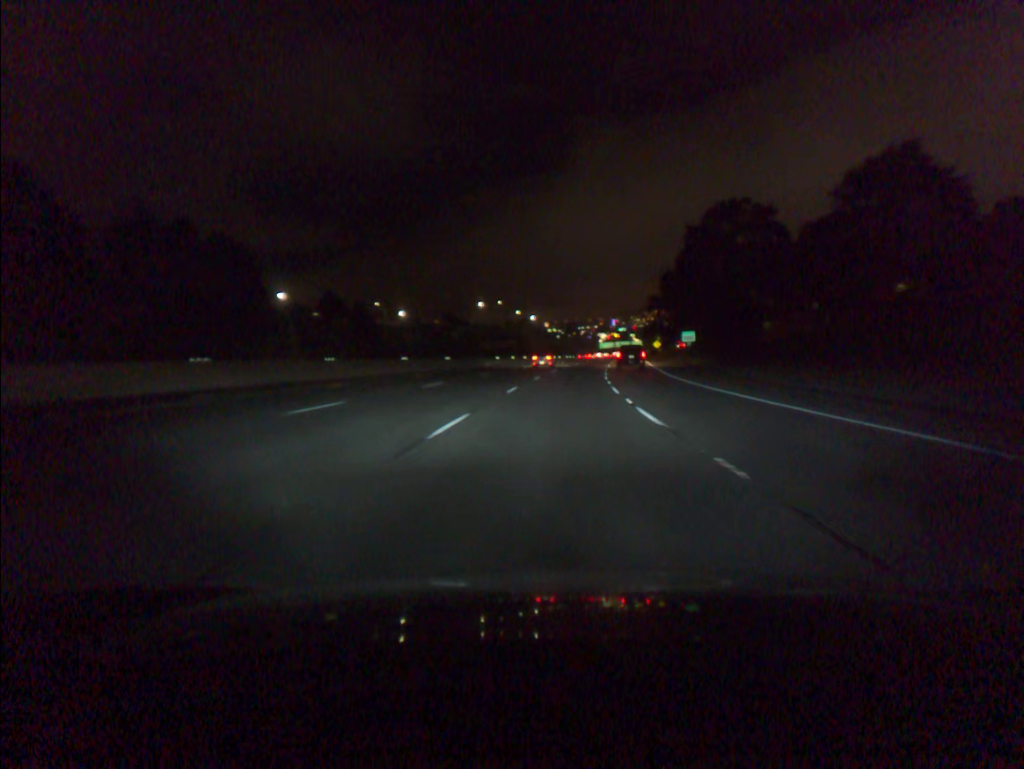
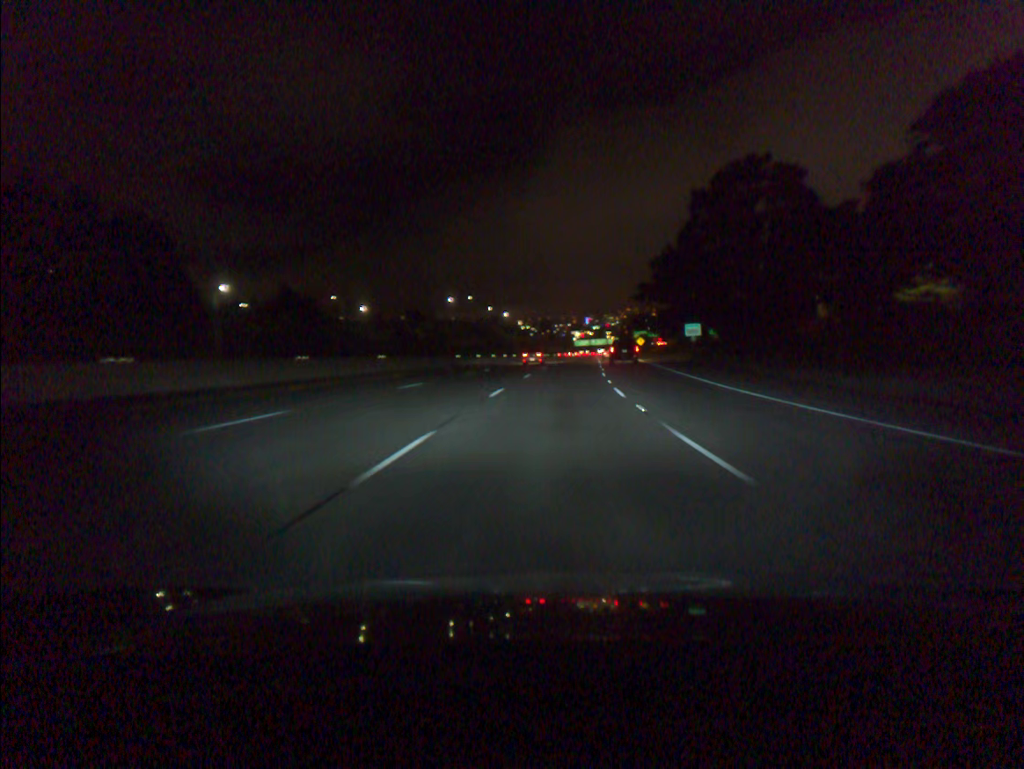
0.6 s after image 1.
(+0.3, +18.3) m; +2°
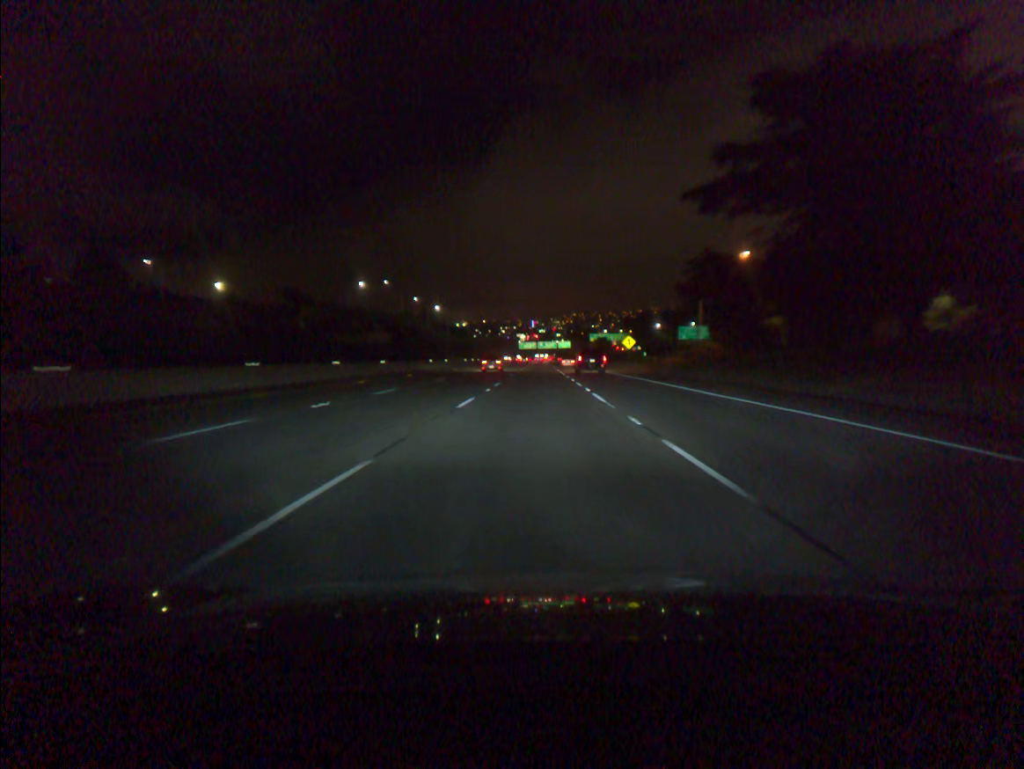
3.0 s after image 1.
(+3.7, +73.8) m; +4°
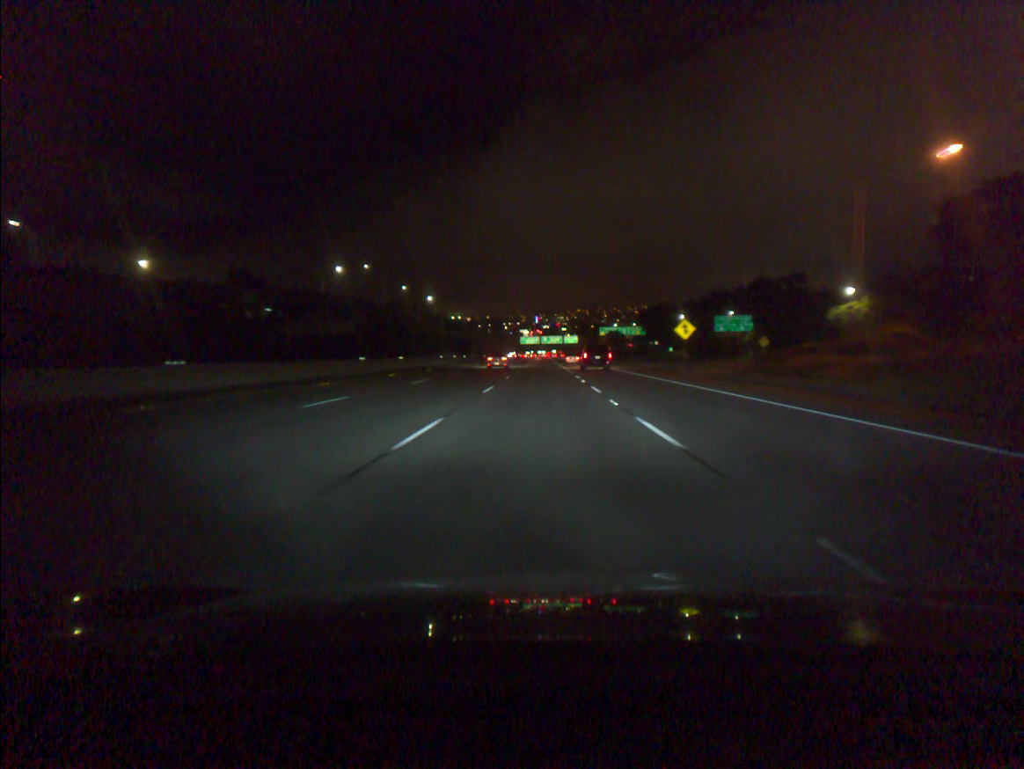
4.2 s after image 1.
(-0.1, +37.0) m; 0°
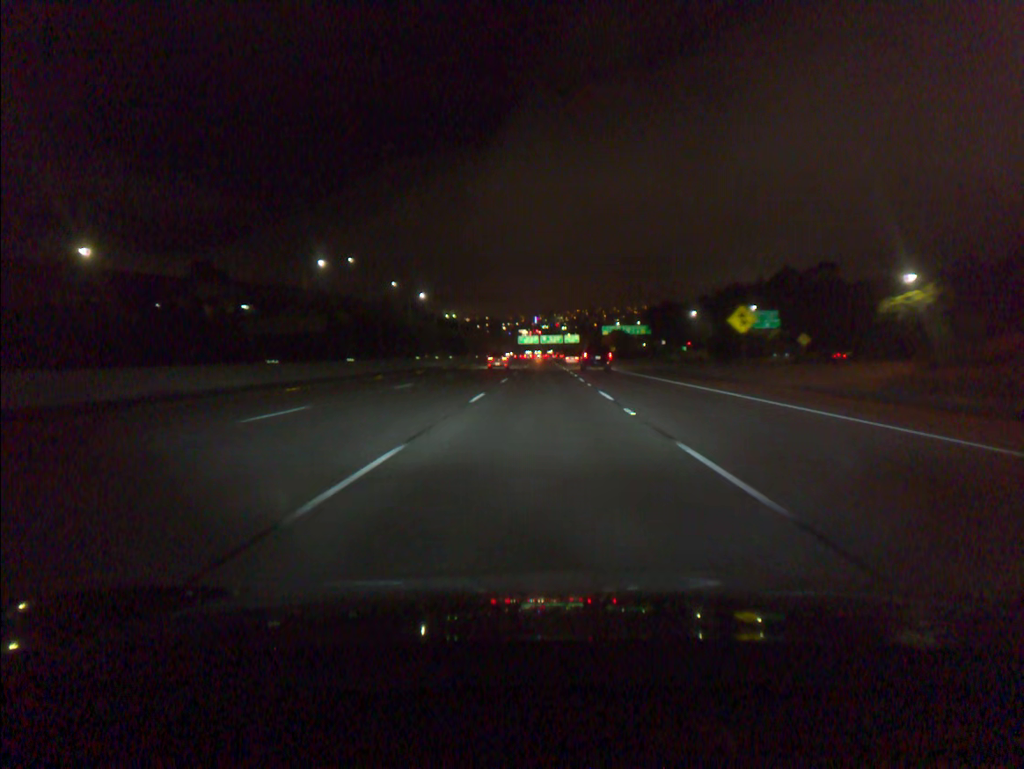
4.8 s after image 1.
(0.0, +18.5) m; 0°
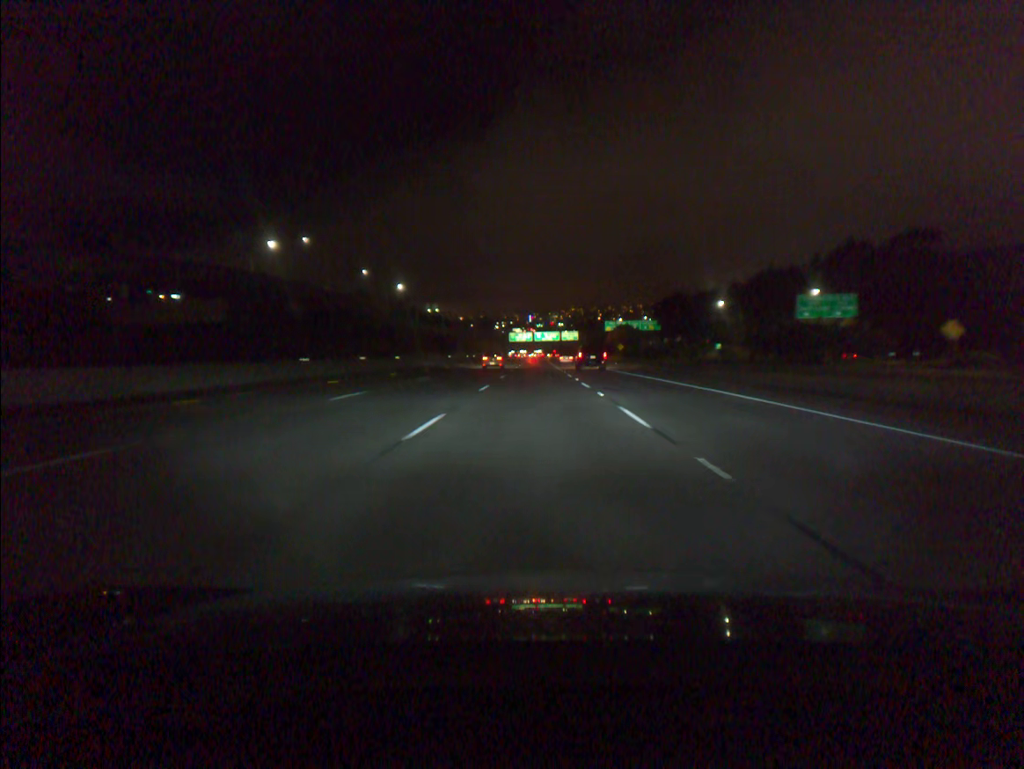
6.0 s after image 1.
(+0.1, +37.1) m; 0°
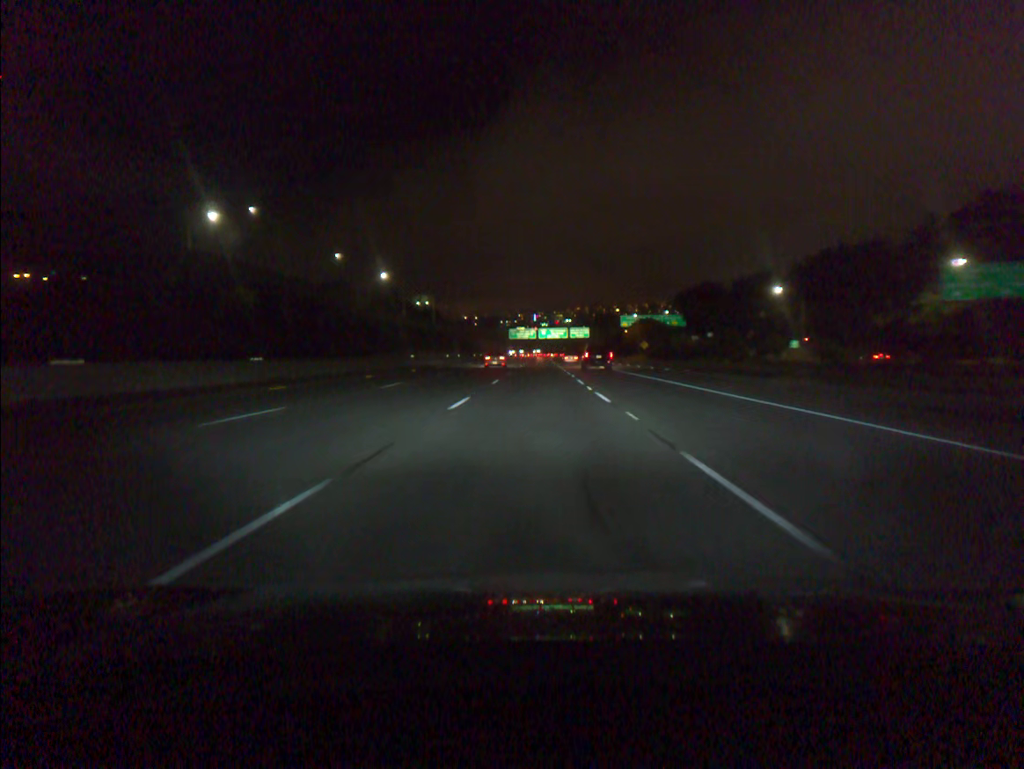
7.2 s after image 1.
(-0.1, +37.1) m; 0°
